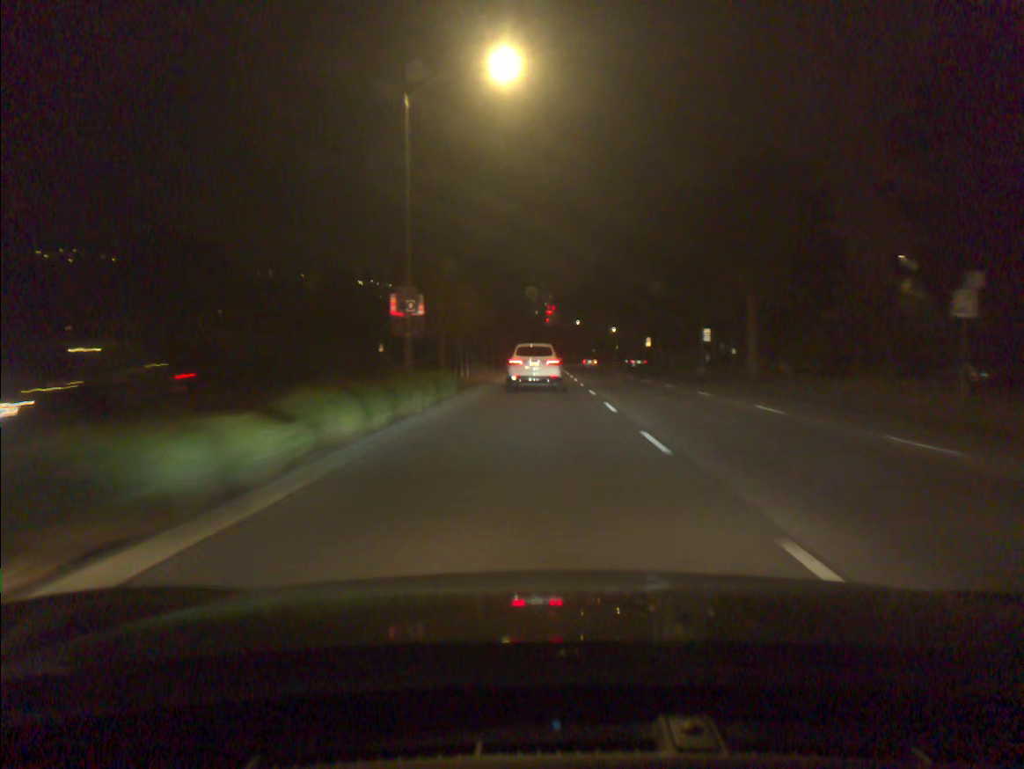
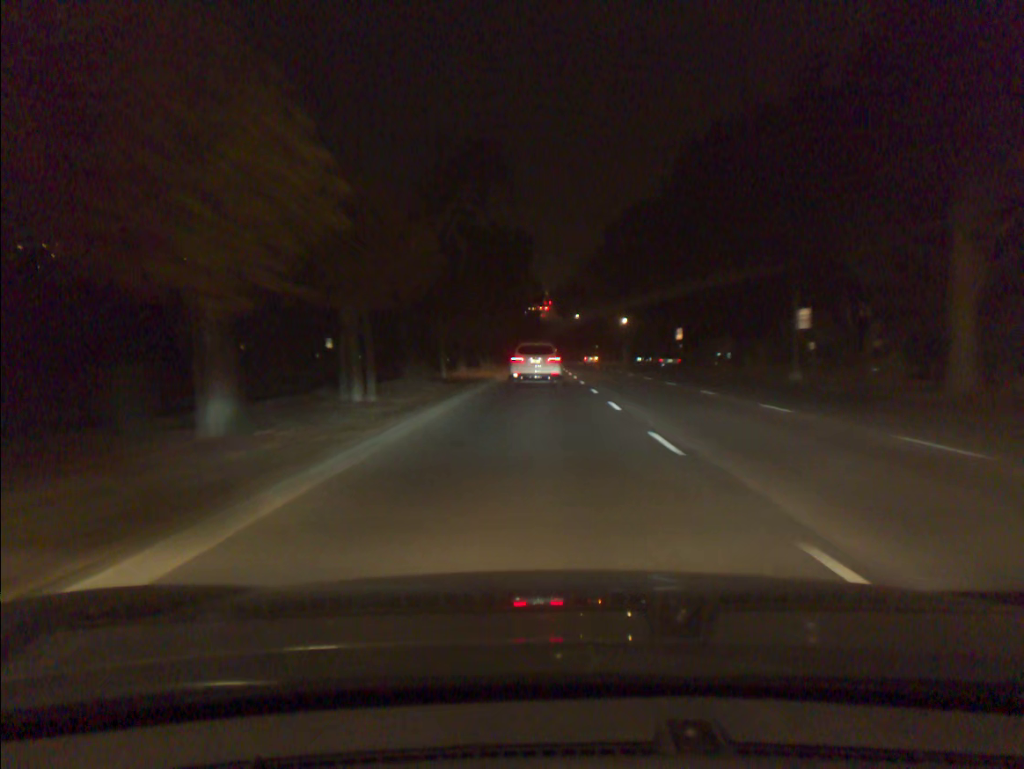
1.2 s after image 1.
(+0.1, +22.6) m; 0°
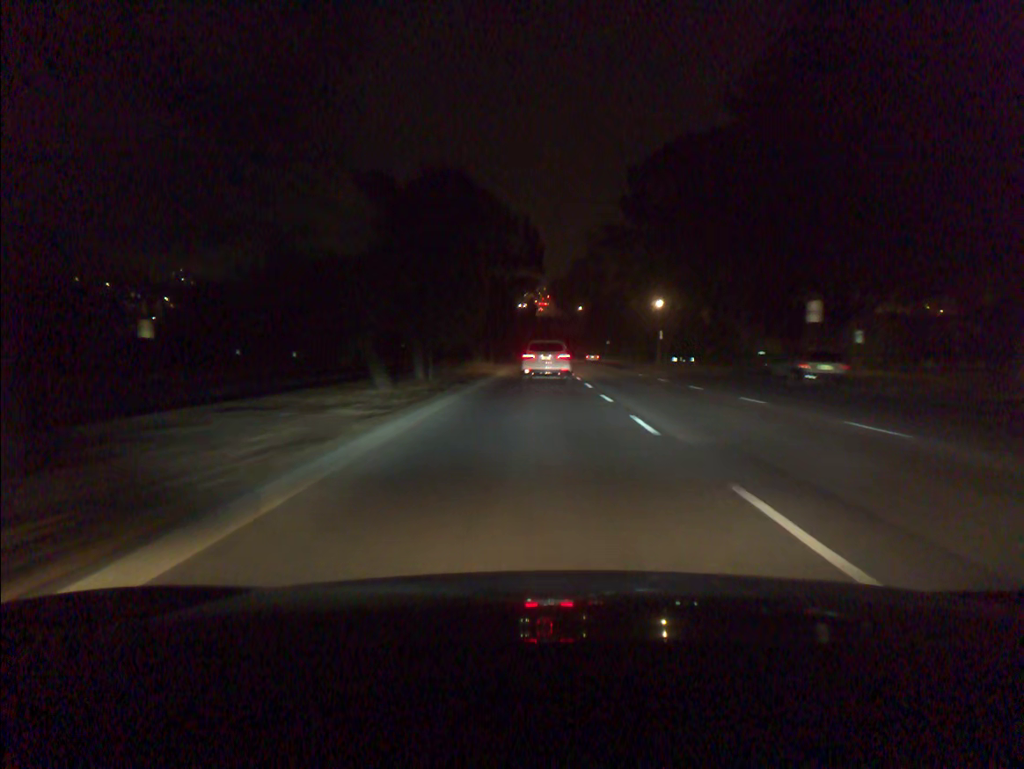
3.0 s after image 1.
(+0.2, +34.7) m; 0°
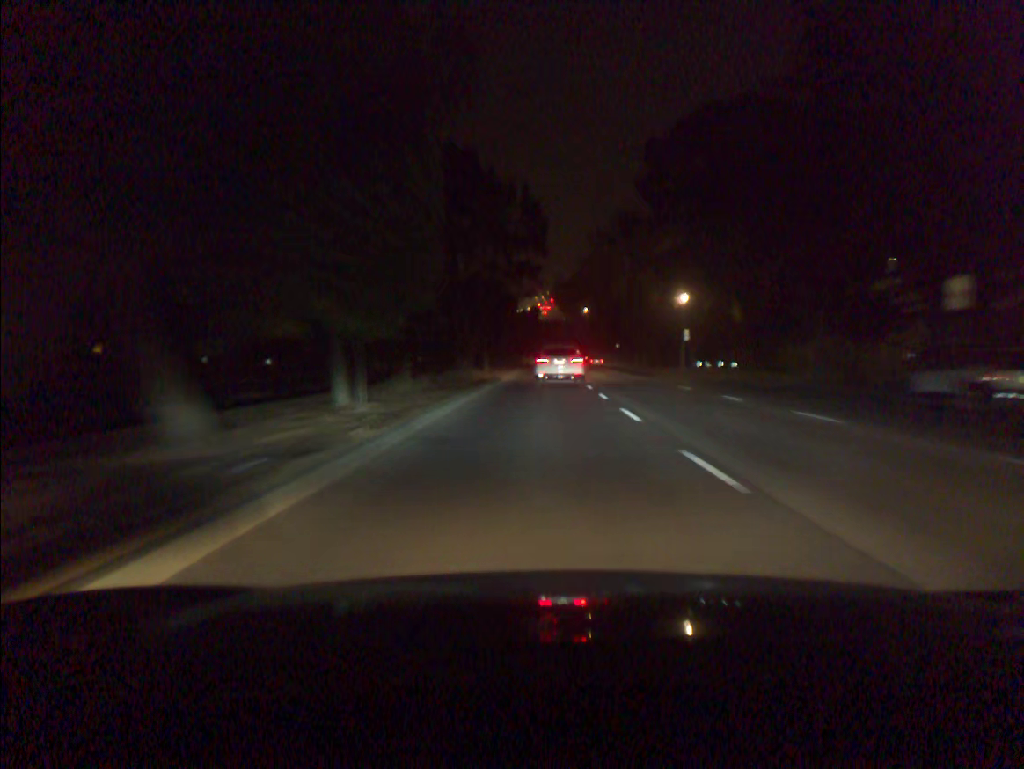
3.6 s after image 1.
(0.0, +11.7) m; 0°
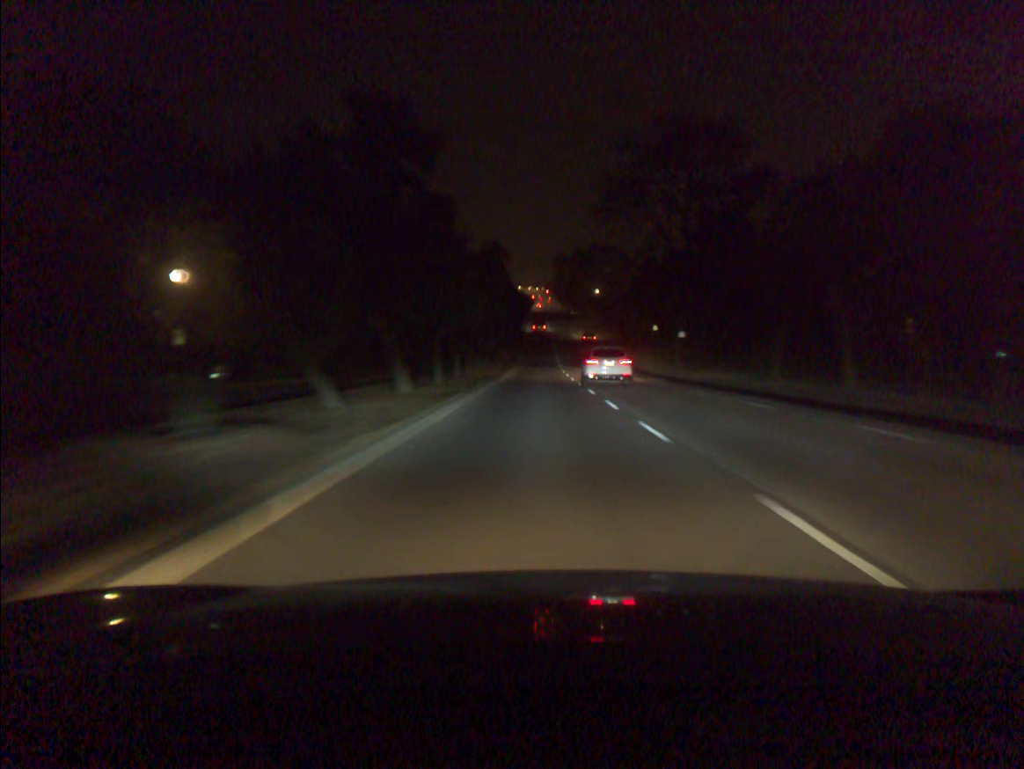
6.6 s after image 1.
(0.0, +61.5) m; 0°
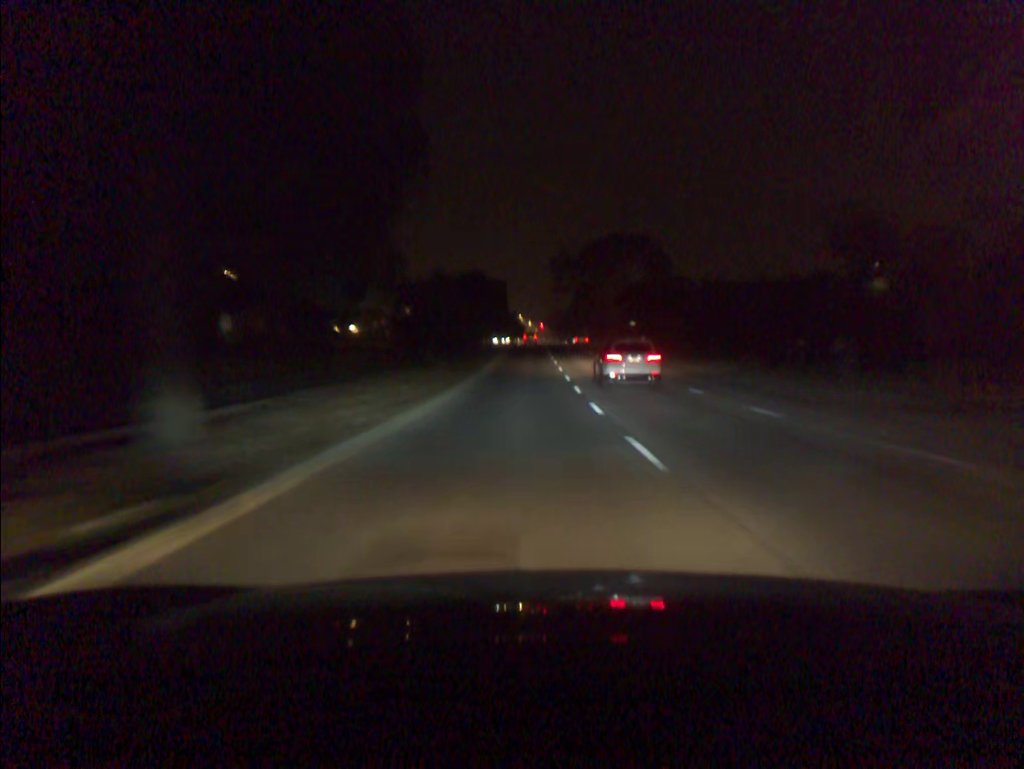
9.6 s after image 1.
(+0.1, +67.6) m; 0°
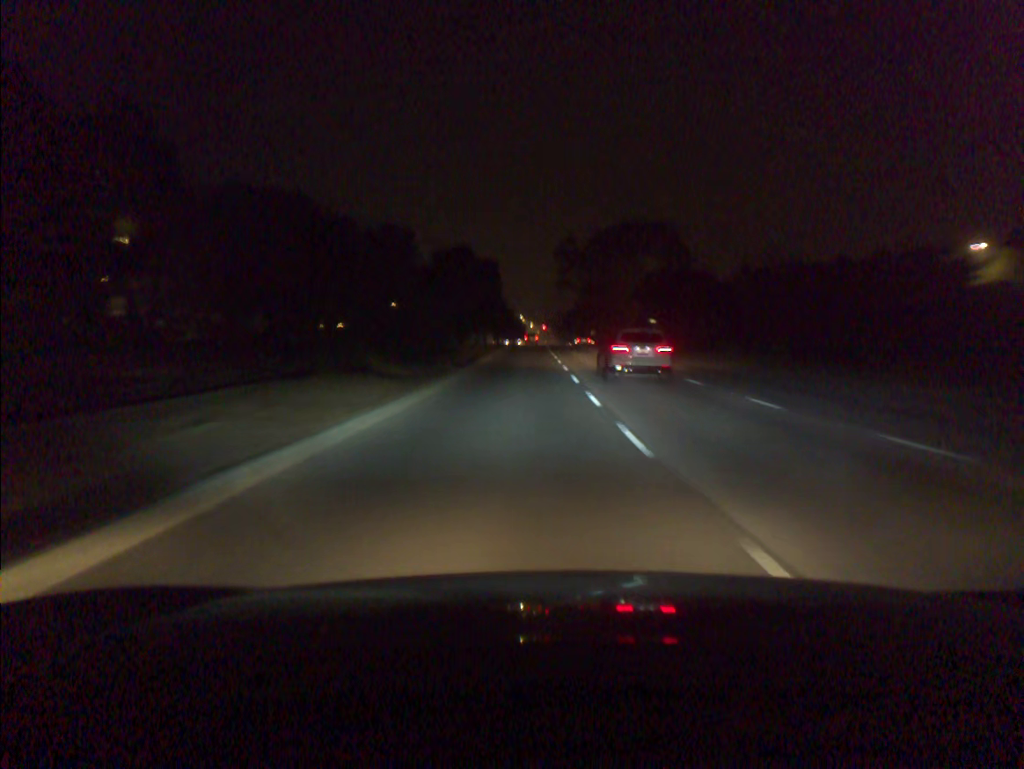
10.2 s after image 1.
(0.0, +14.1) m; 0°
